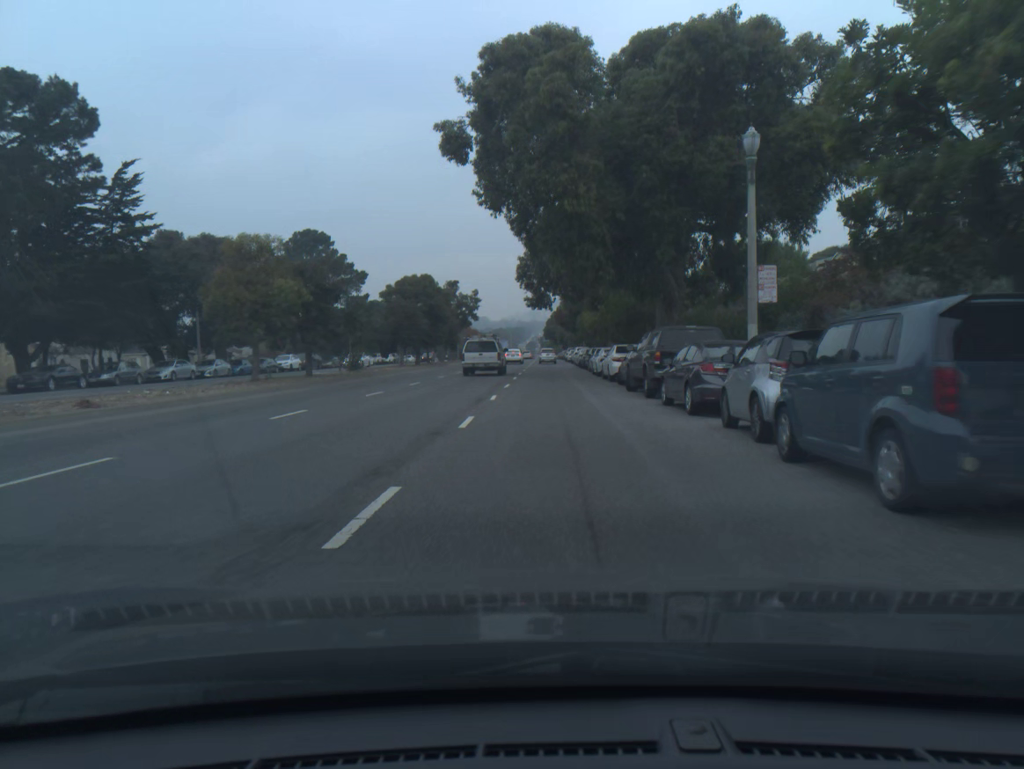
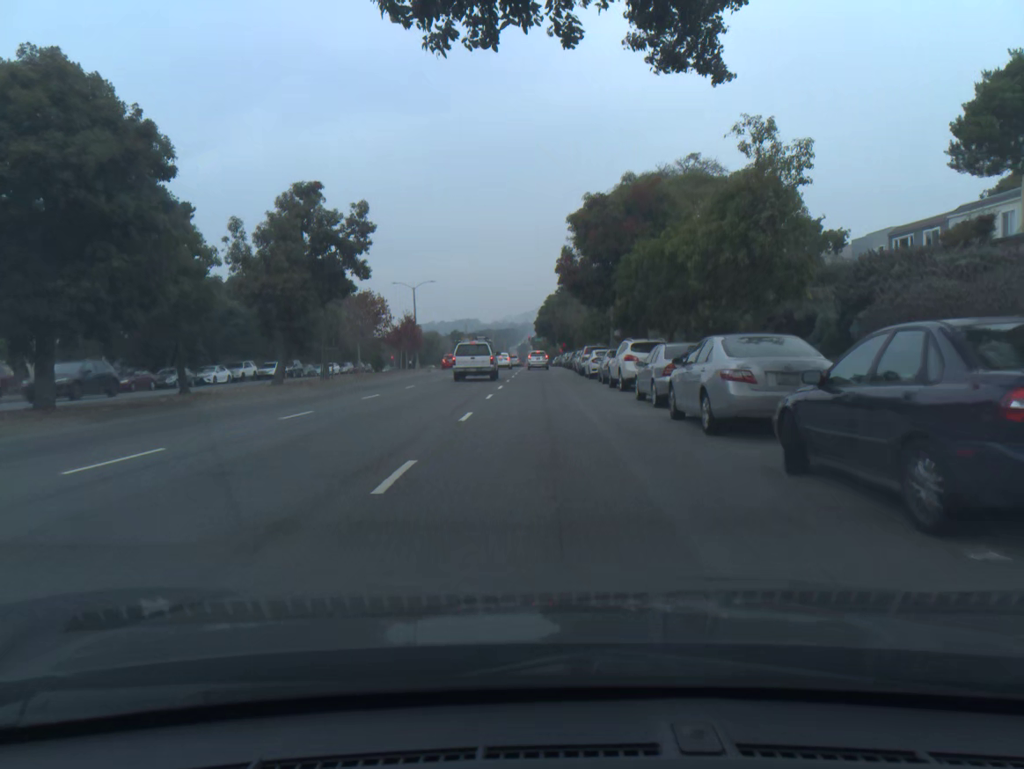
(+0.2, +49.4) m; 0°
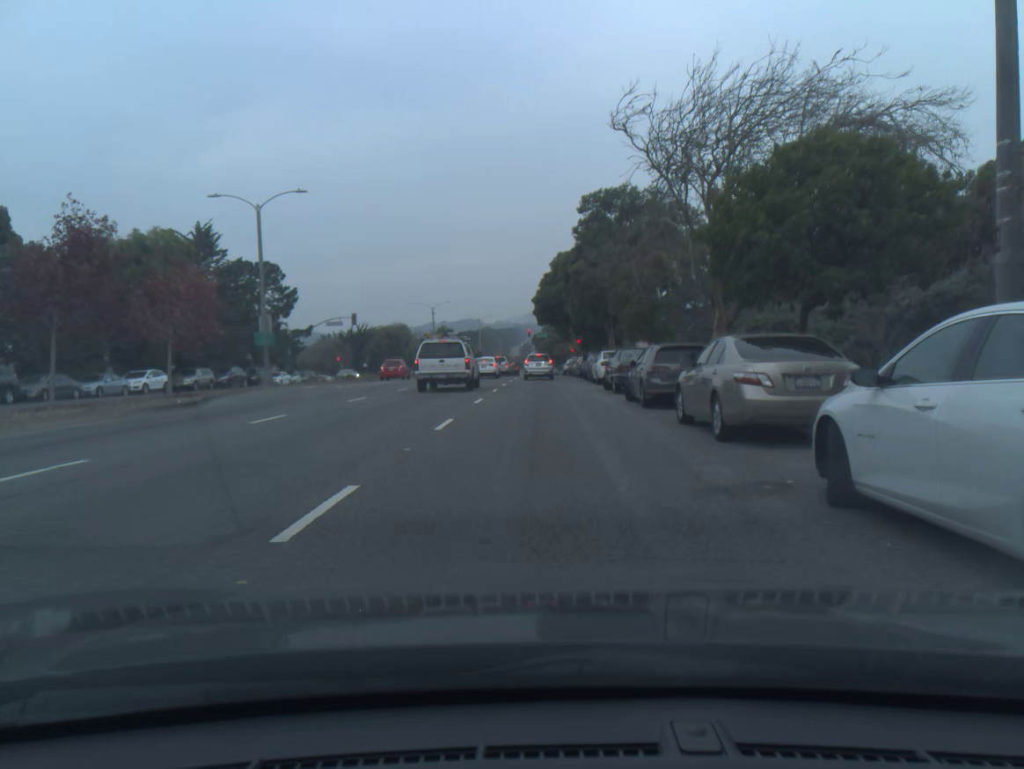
(0.0, +45.0) m; 0°
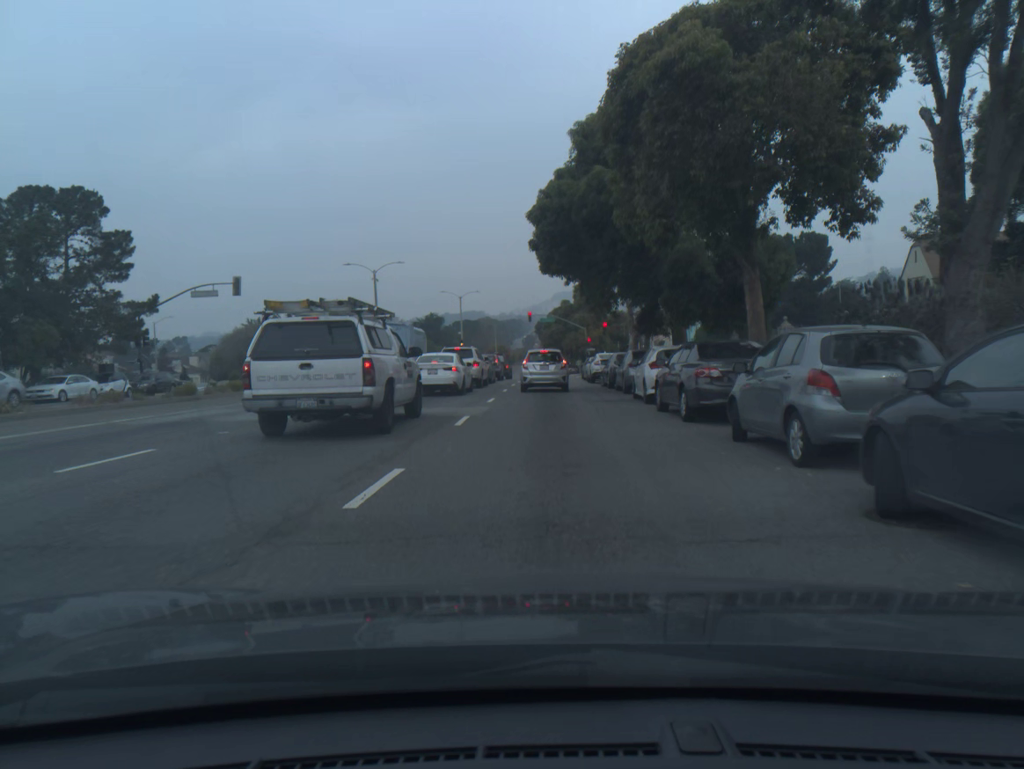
(-0.2, +35.5) m; 0°
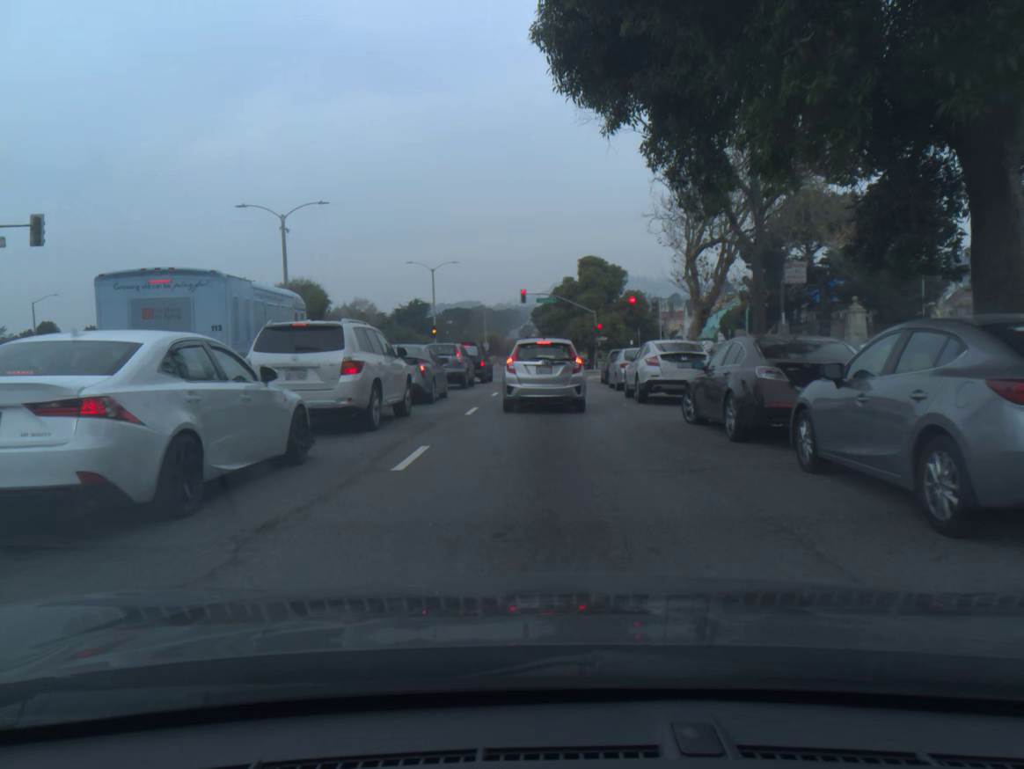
(+0.1, +20.5) m; 0°
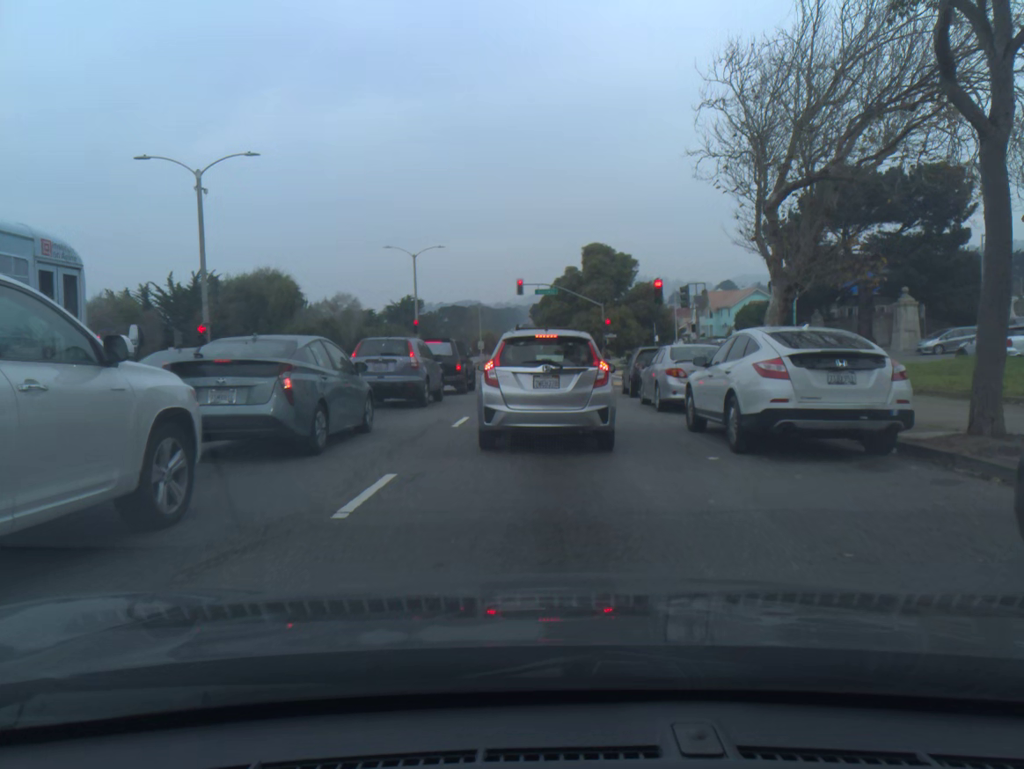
(0.0, +9.8) m; 0°
